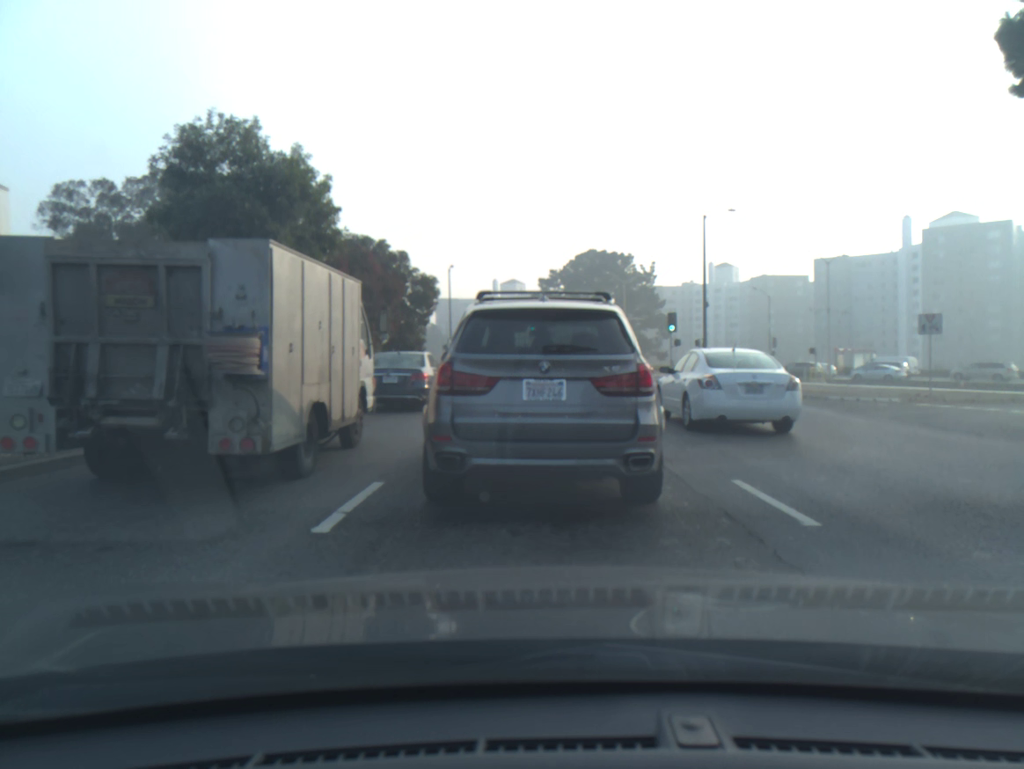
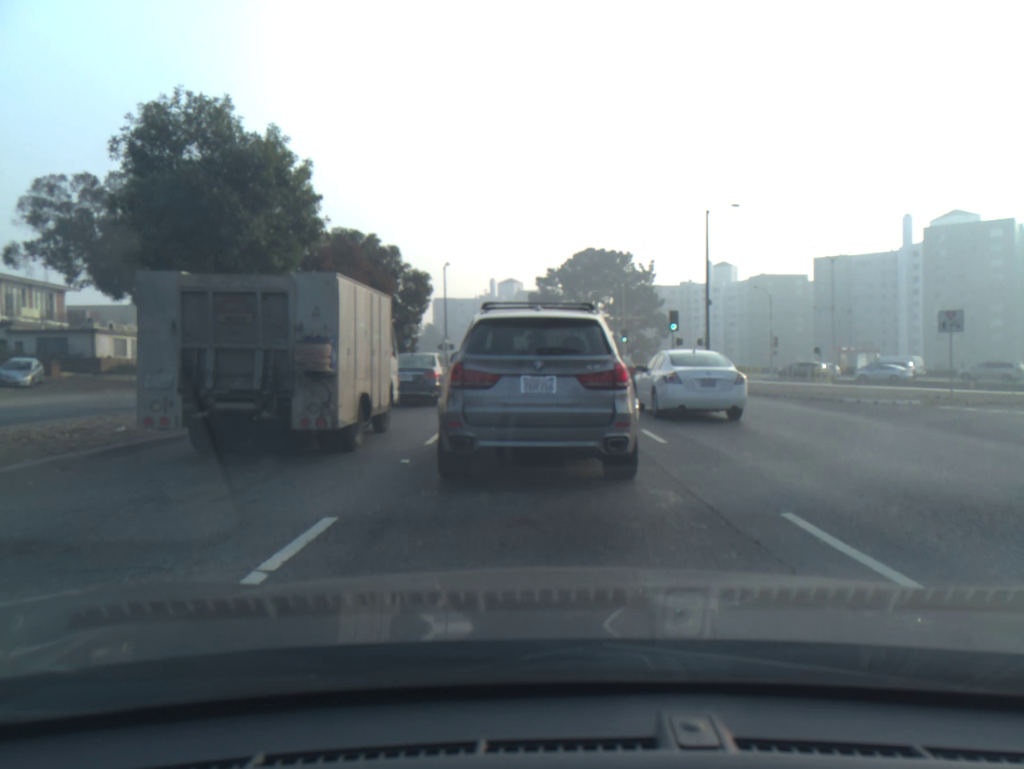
(0.0, +1.6) m; +1°
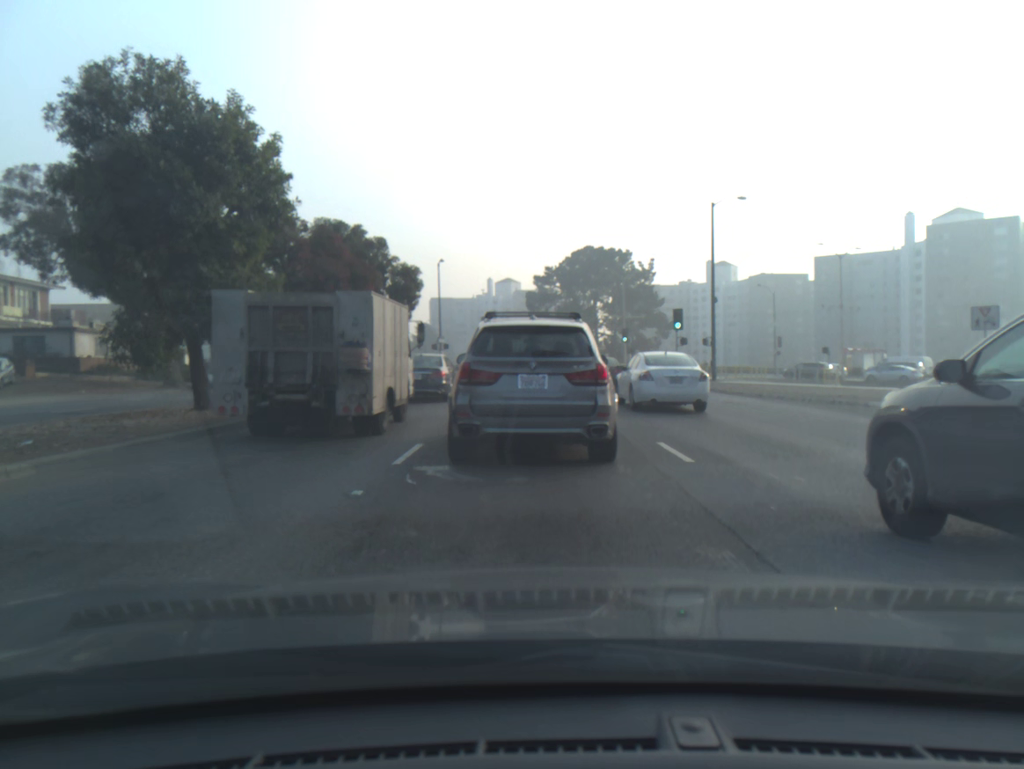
(0.0, +2.1) m; 0°
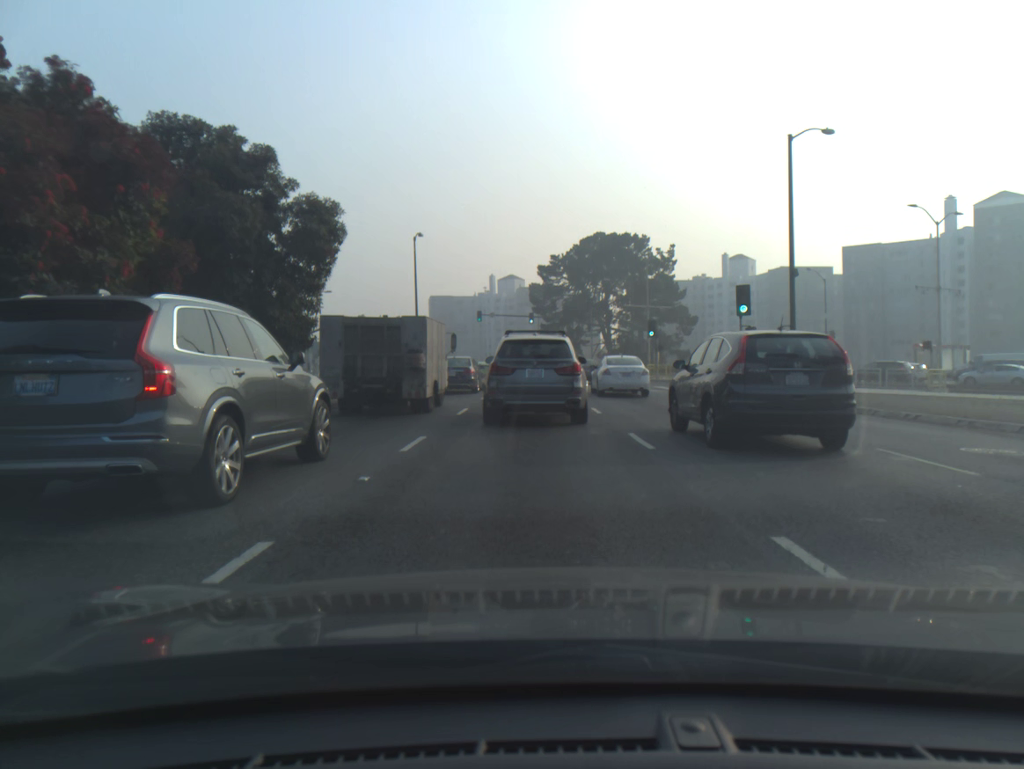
(-0.2, +13.8) m; -1°
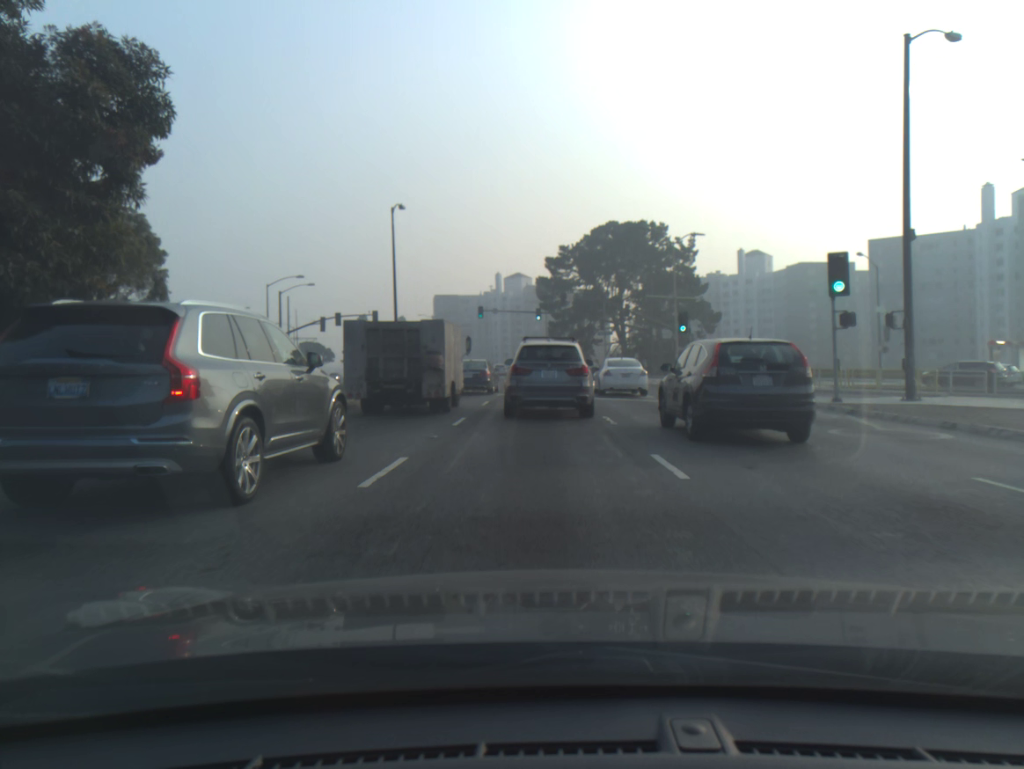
(-0.1, +9.8) m; -1°
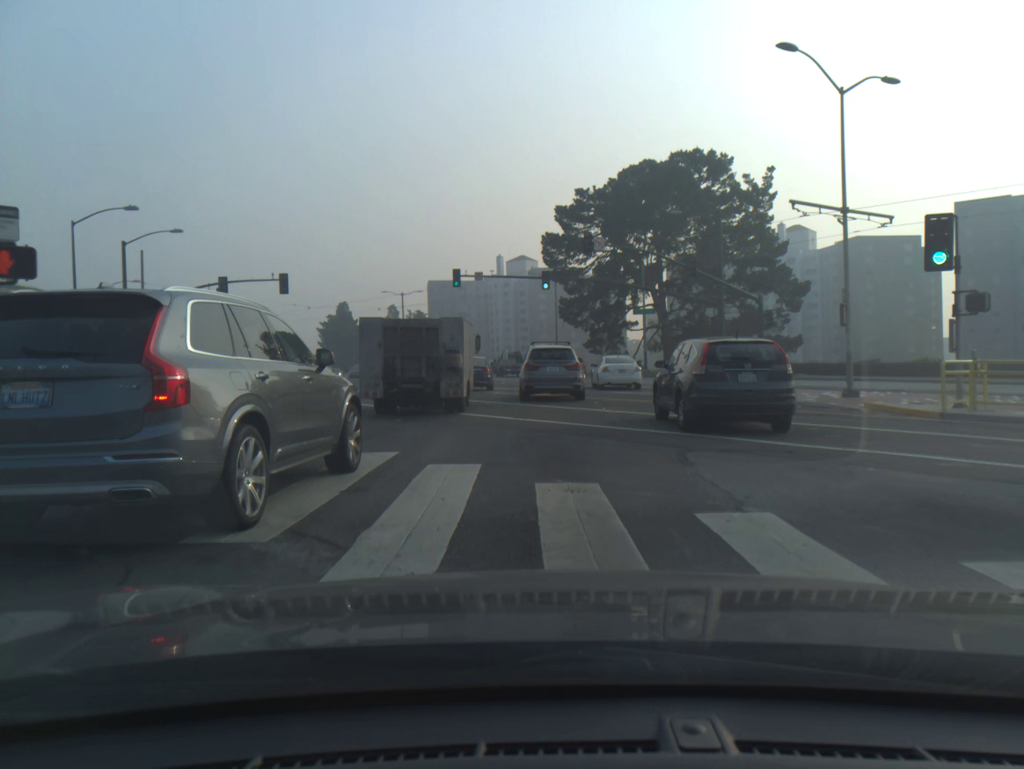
(-0.2, +30.0) m; -1°
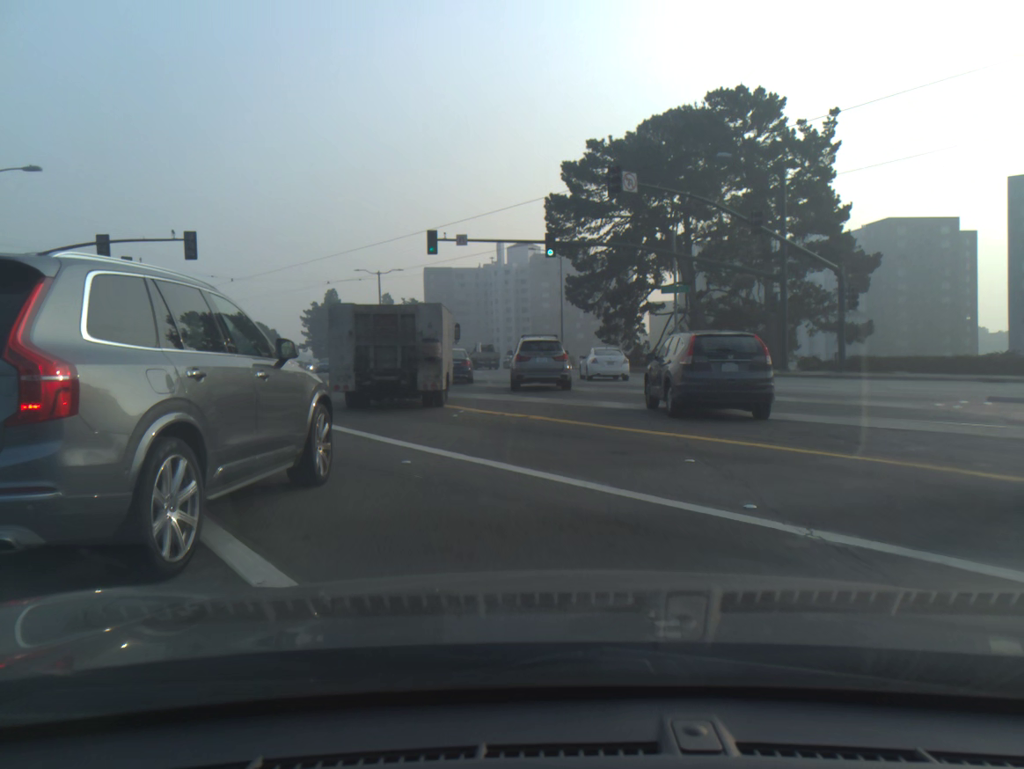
(0.0, +13.8) m; 0°
